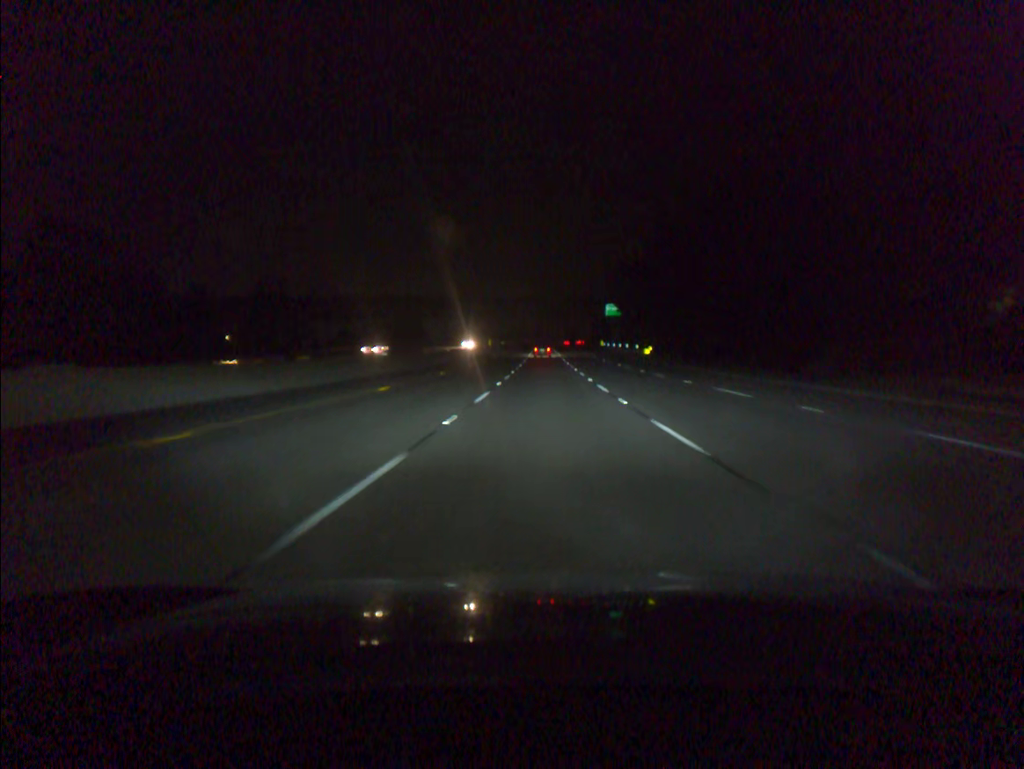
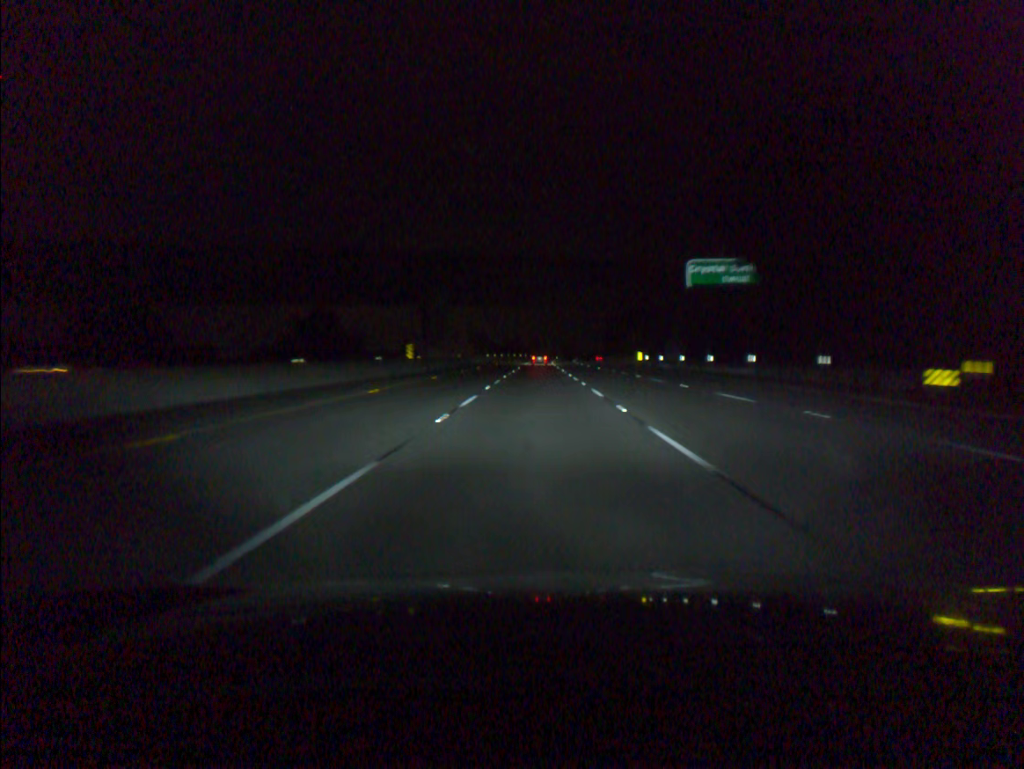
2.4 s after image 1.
(+0.4, +72.7) m; 0°
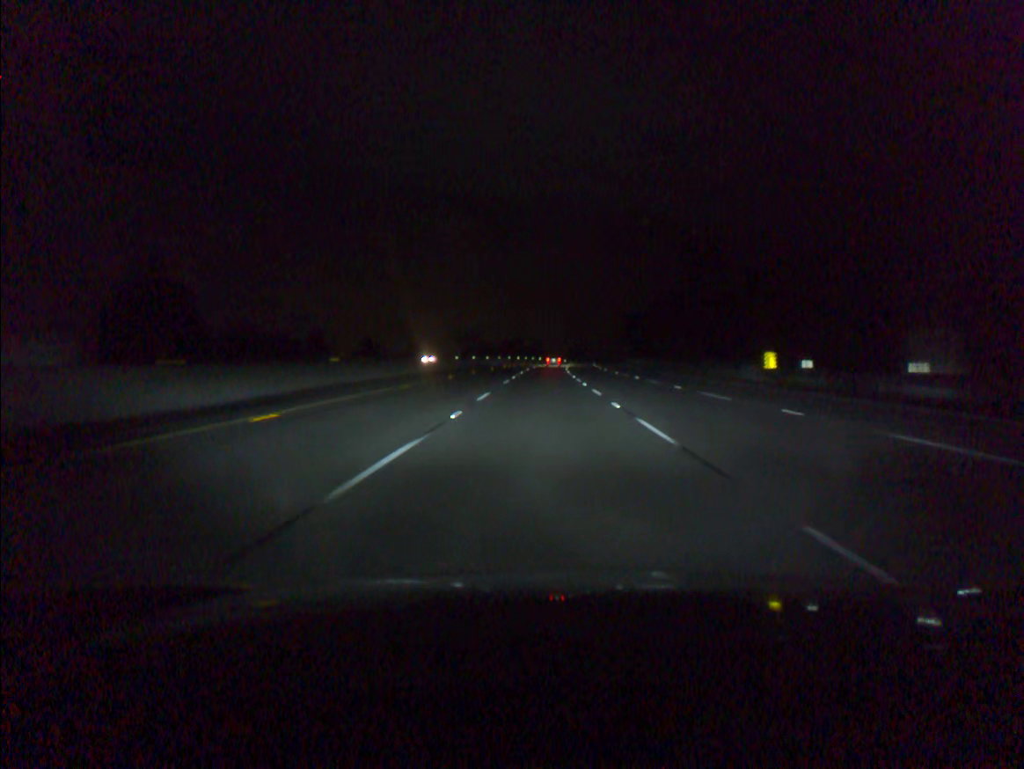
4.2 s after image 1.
(-0.2, +54.3) m; 0°
